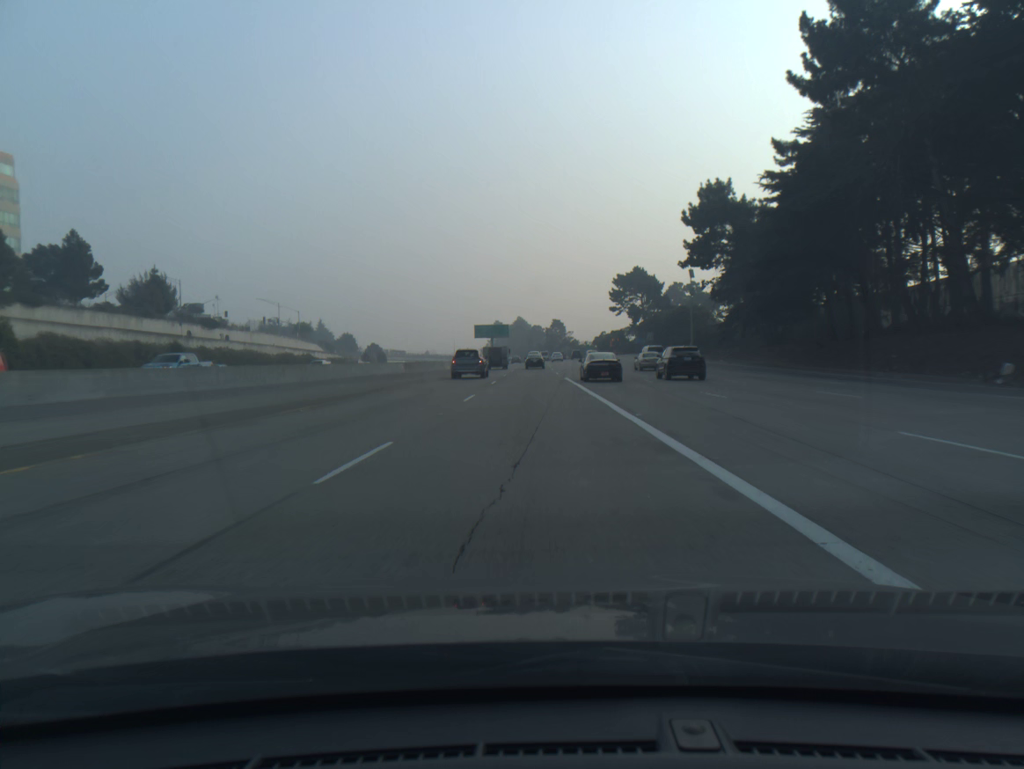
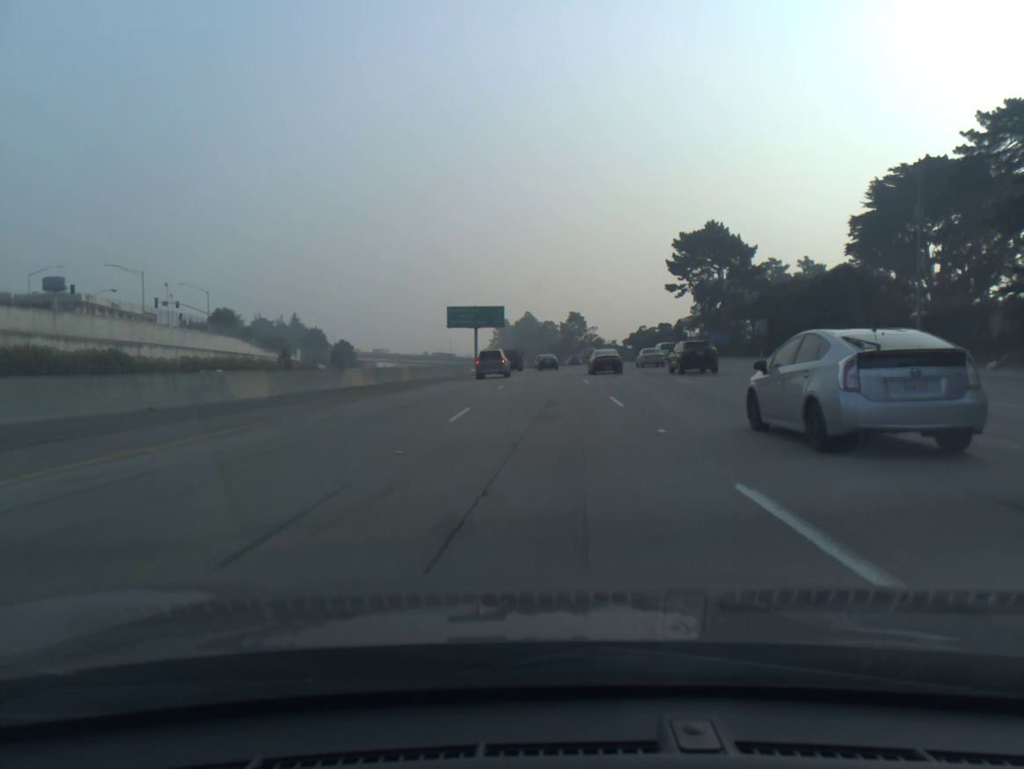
(-0.8, +66.4) m; -1°
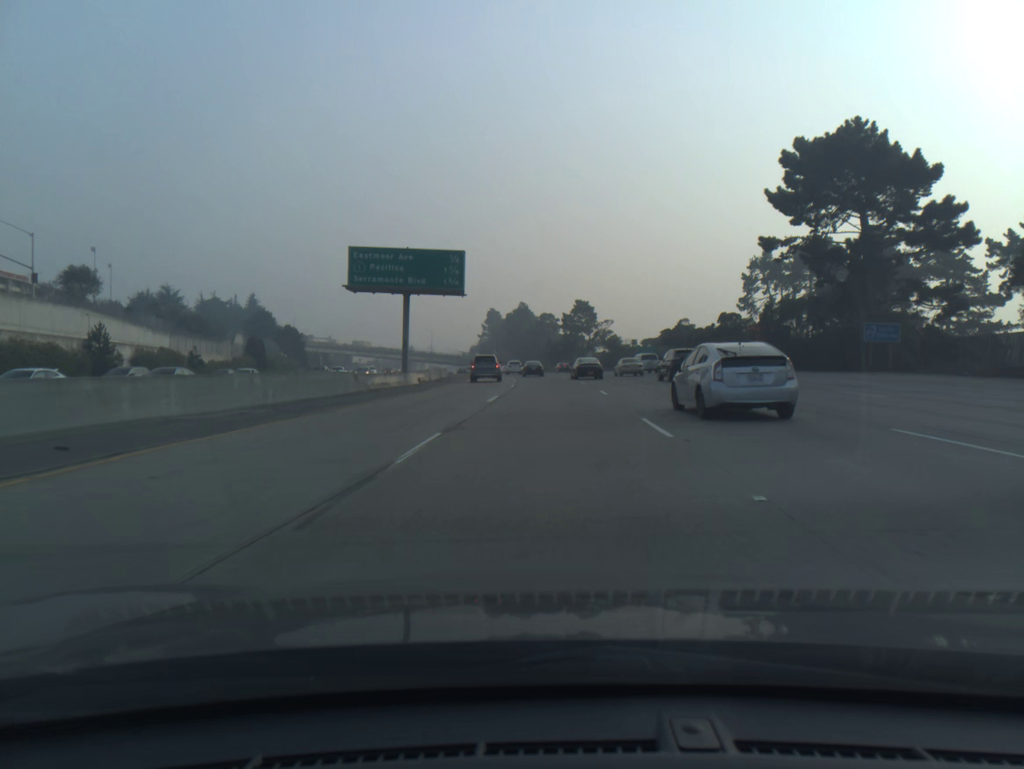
(+0.2, +50.0) m; 0°
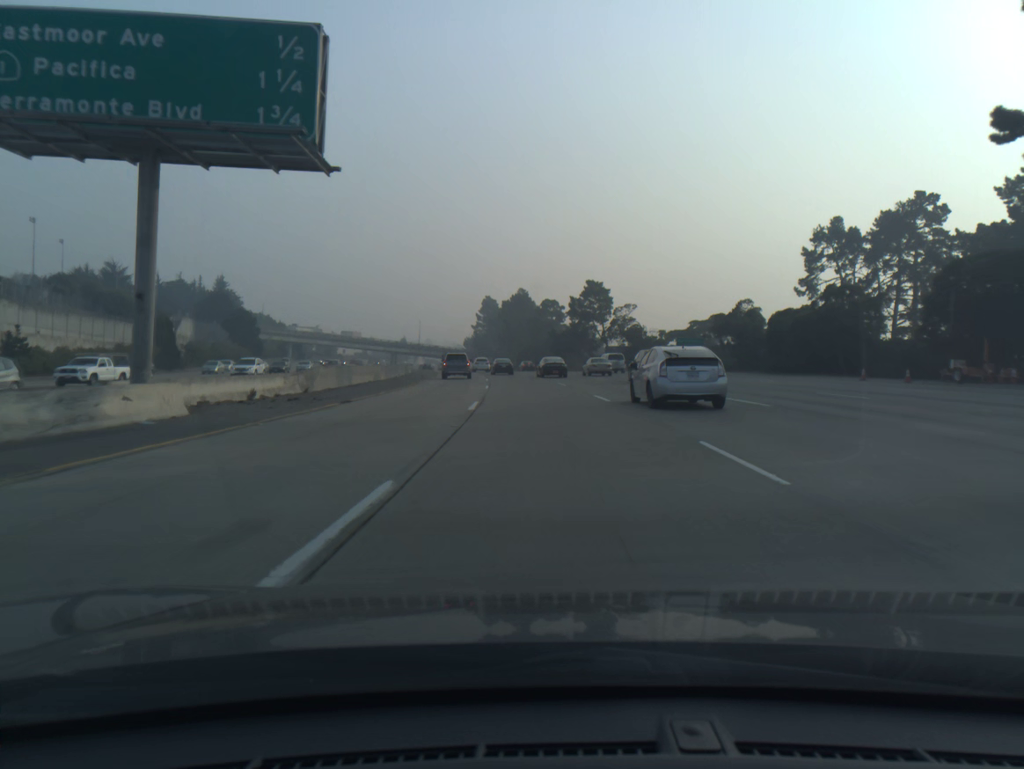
(0.0, +33.5) m; 0°
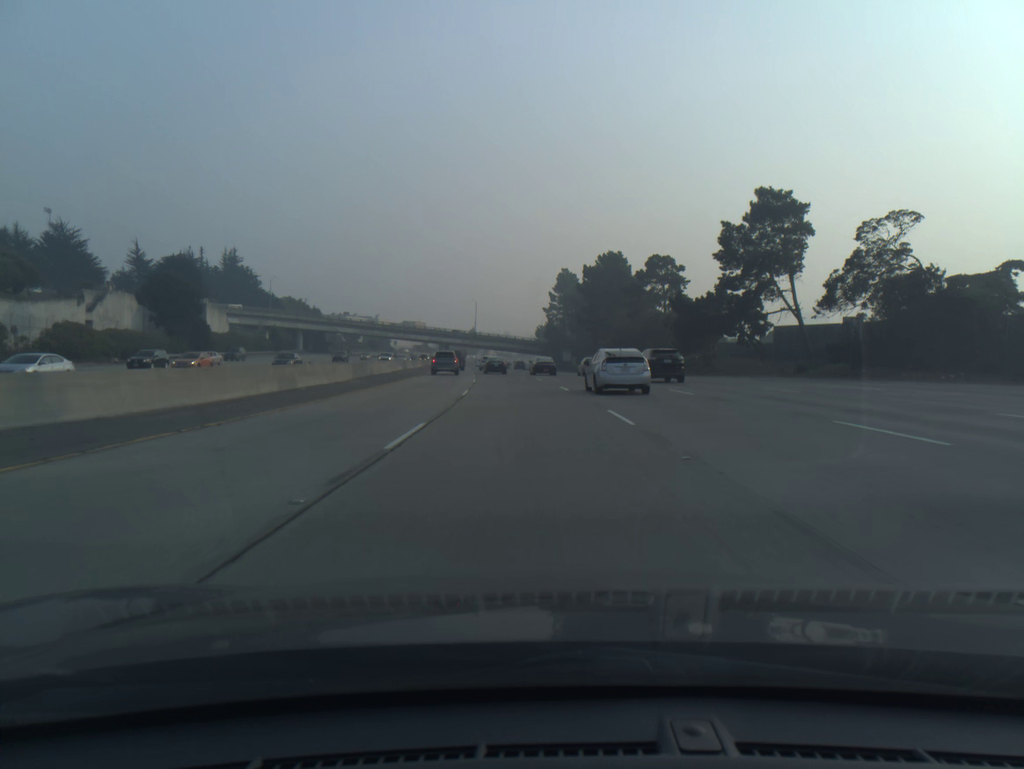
(-2.9, +67.0) m; -6°
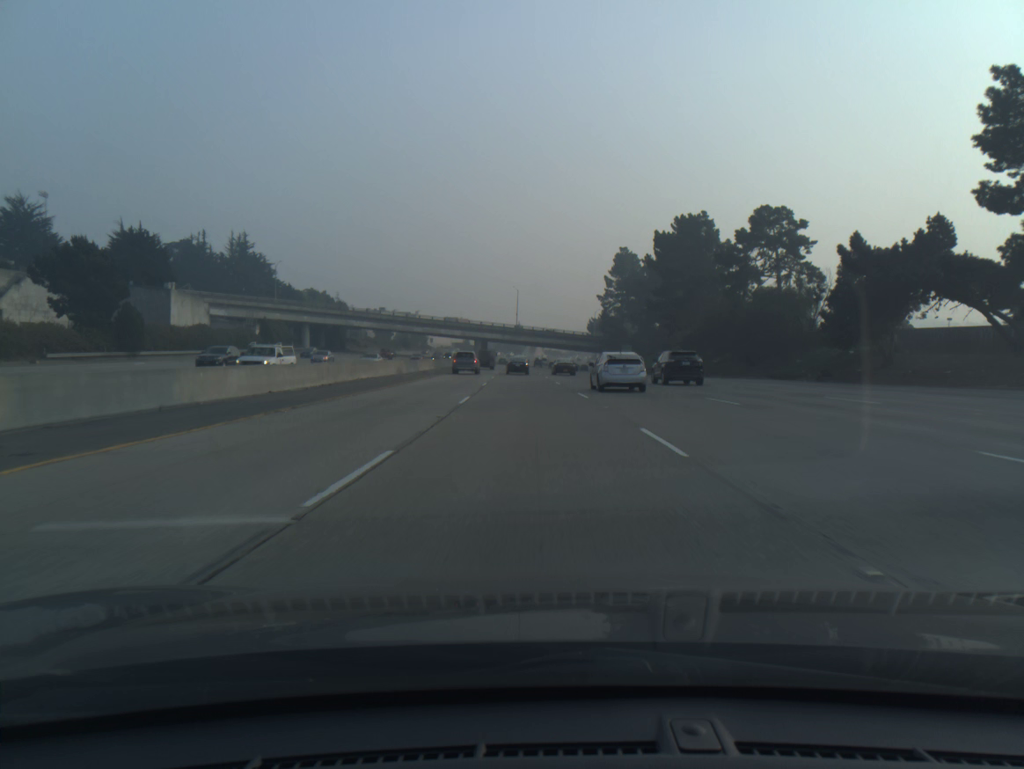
(-1.1, +33.3) m; -4°
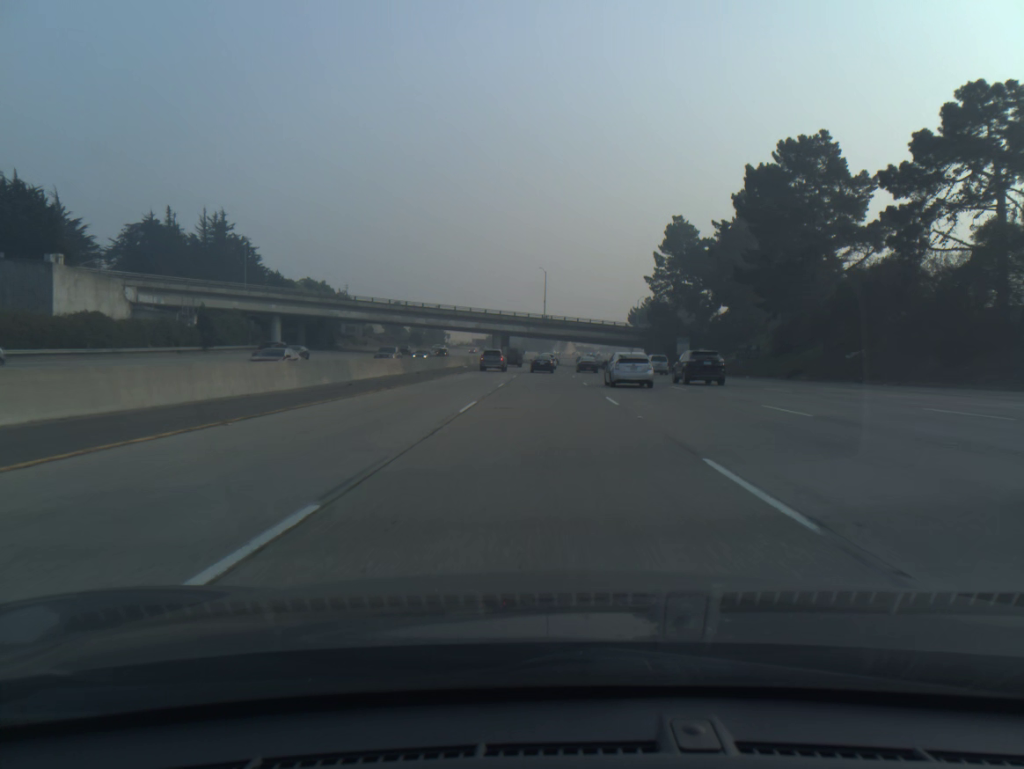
(-0.8, +33.2) m; -2°
